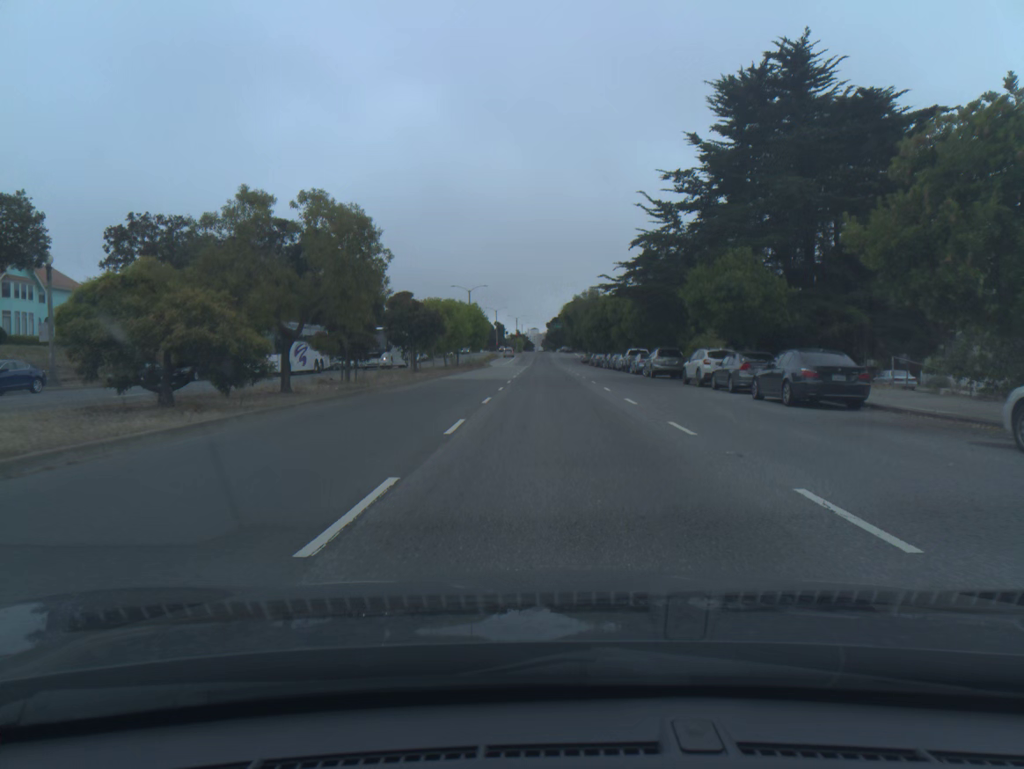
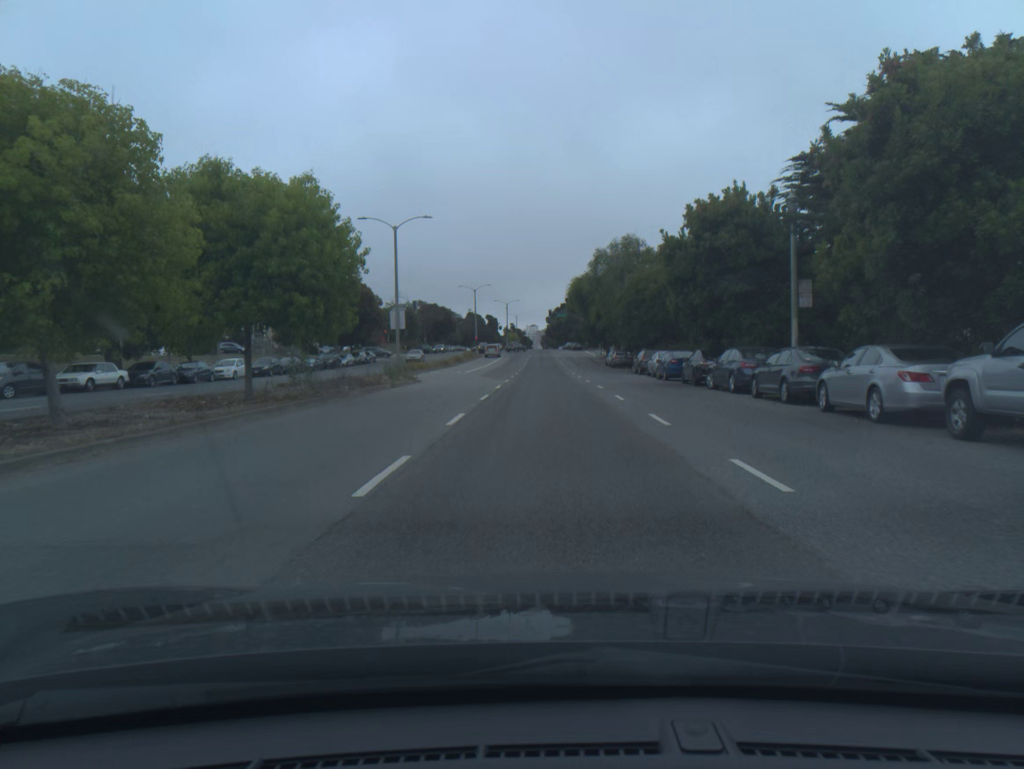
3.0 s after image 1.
(+0.1, +48.8) m; 0°
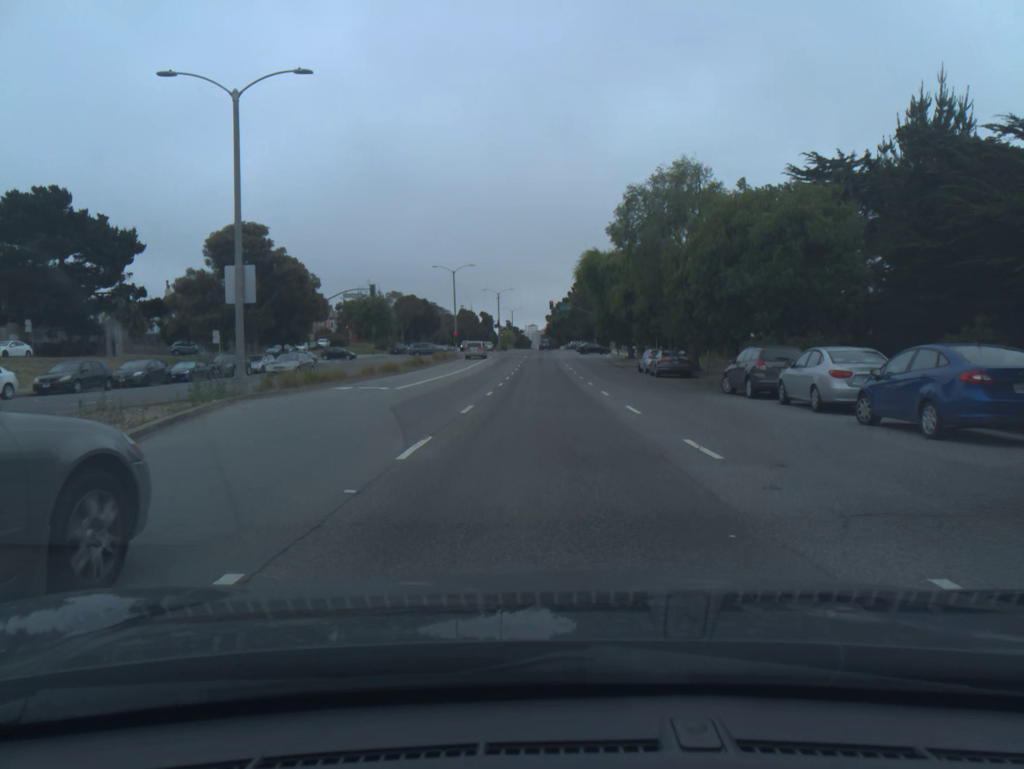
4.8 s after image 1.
(0.0, +25.8) m; 0°
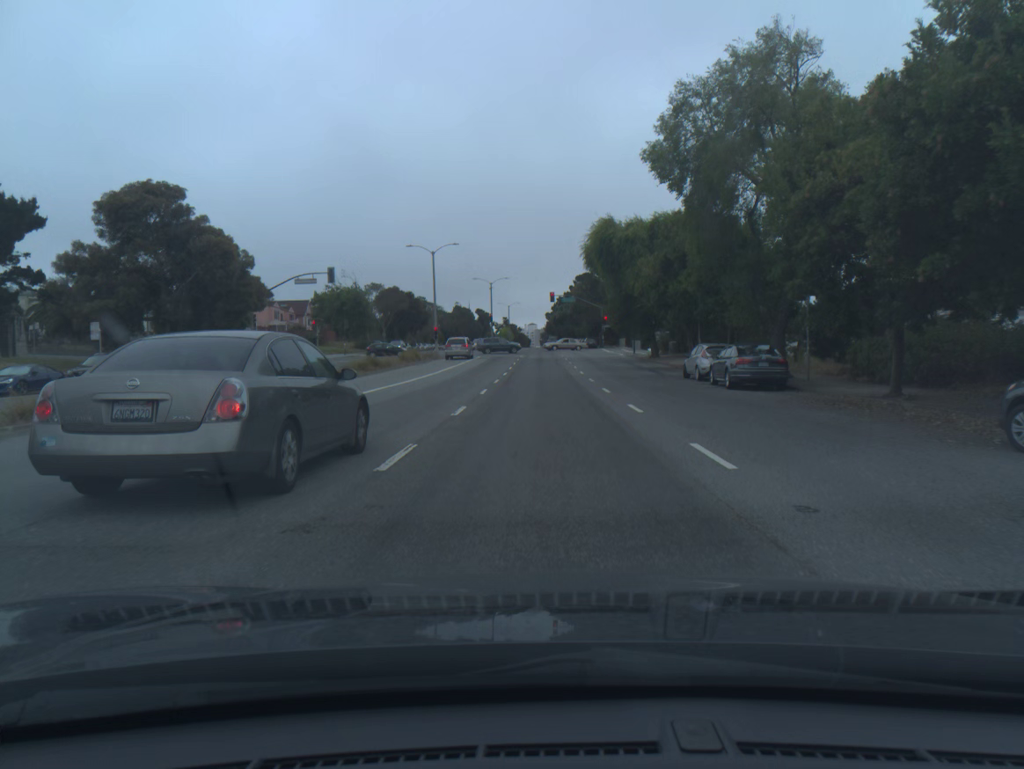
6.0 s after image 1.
(0.0, +15.8) m; 0°
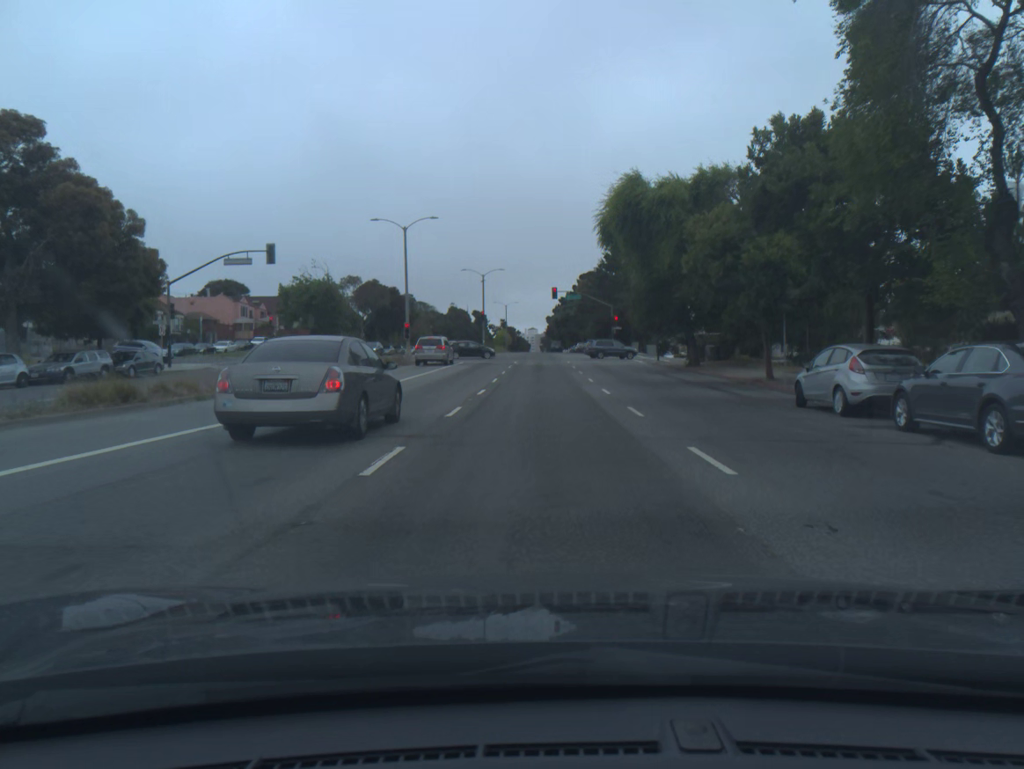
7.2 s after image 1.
(-0.1, +14.7) m; 0°
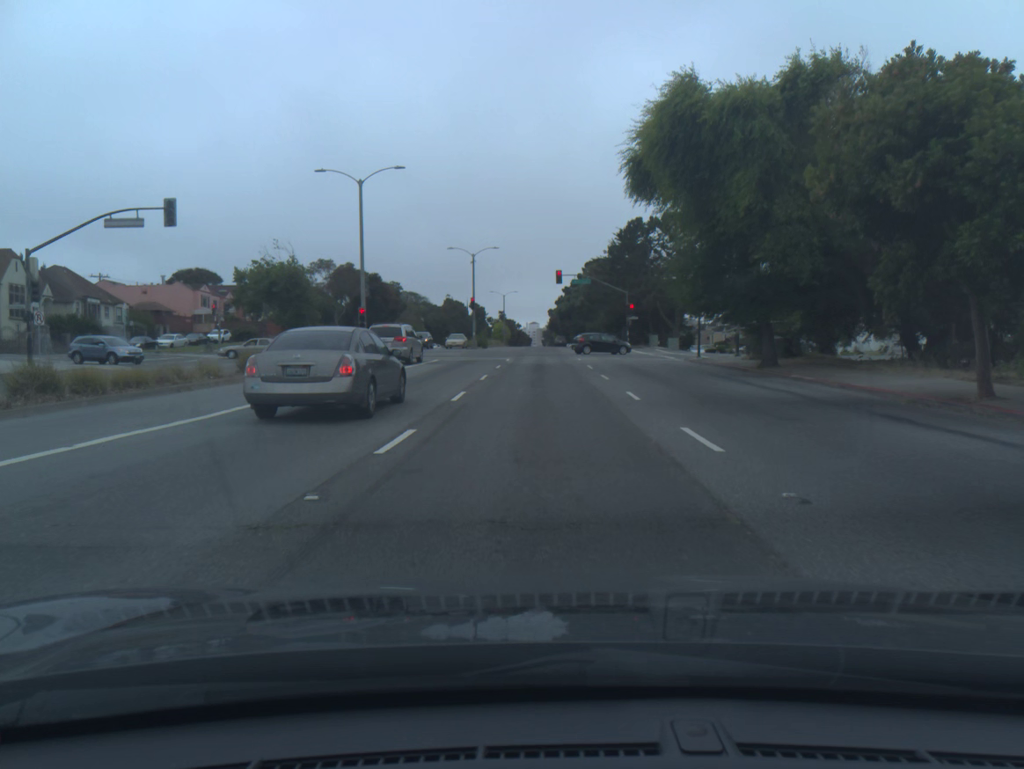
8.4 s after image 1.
(0.0, +13.8) m; 0°
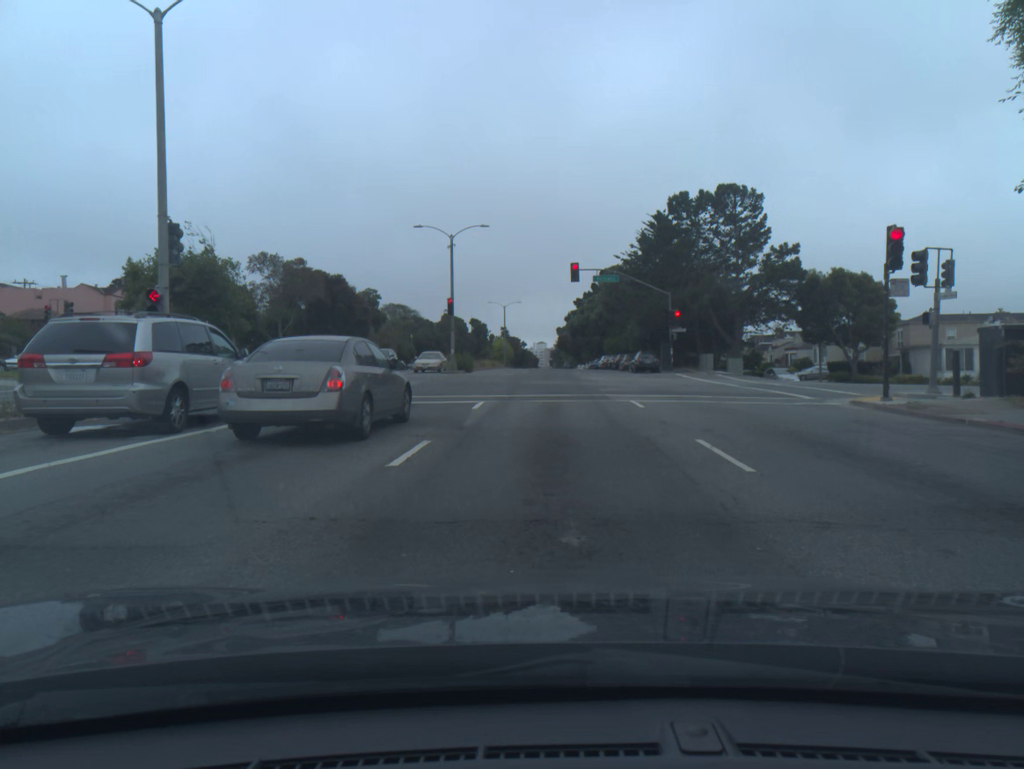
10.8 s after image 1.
(-0.1, +22.6) m; 0°
